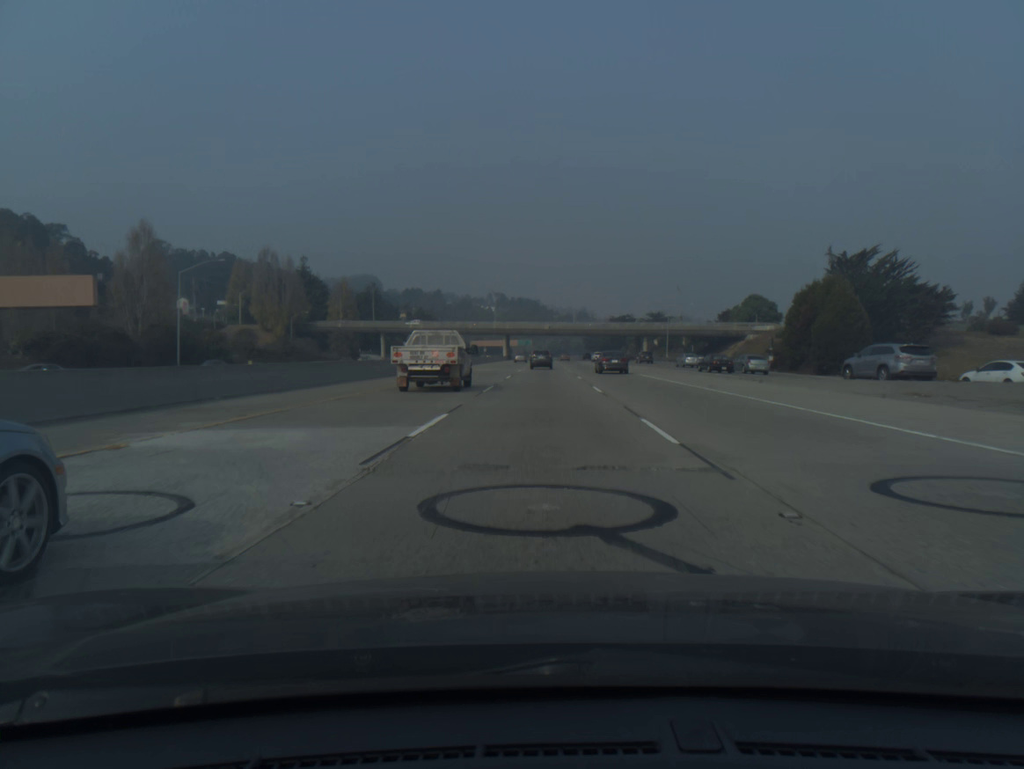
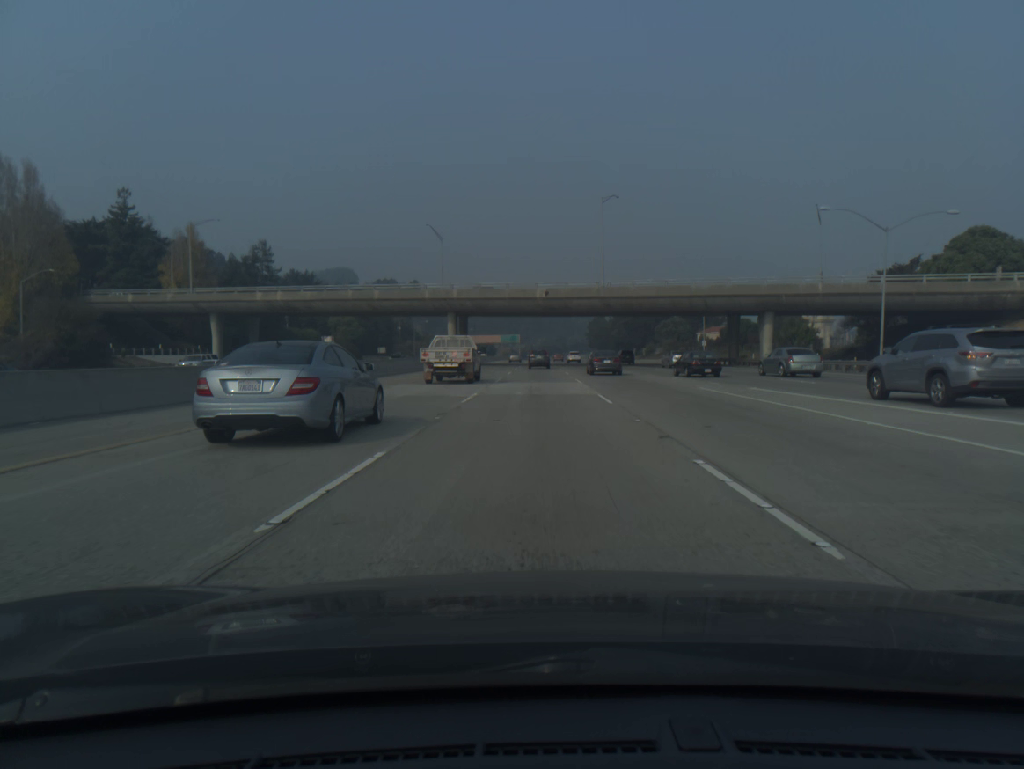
(+0.5, +92.8) m; +1°
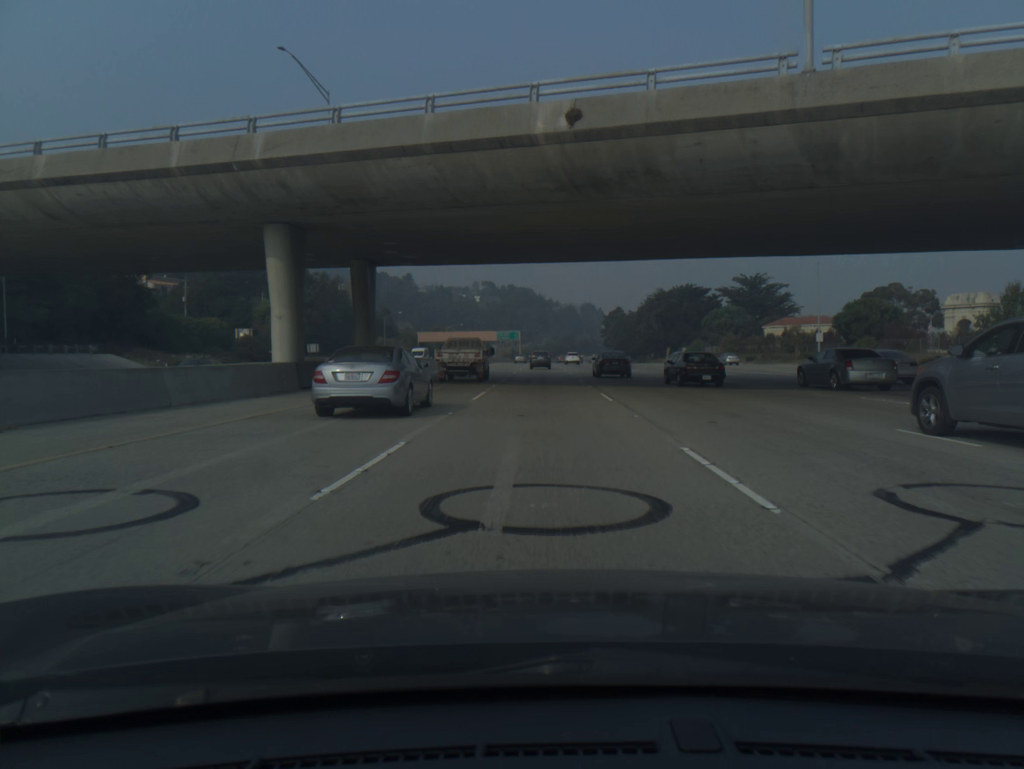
(-0.1, +56.1) m; 0°
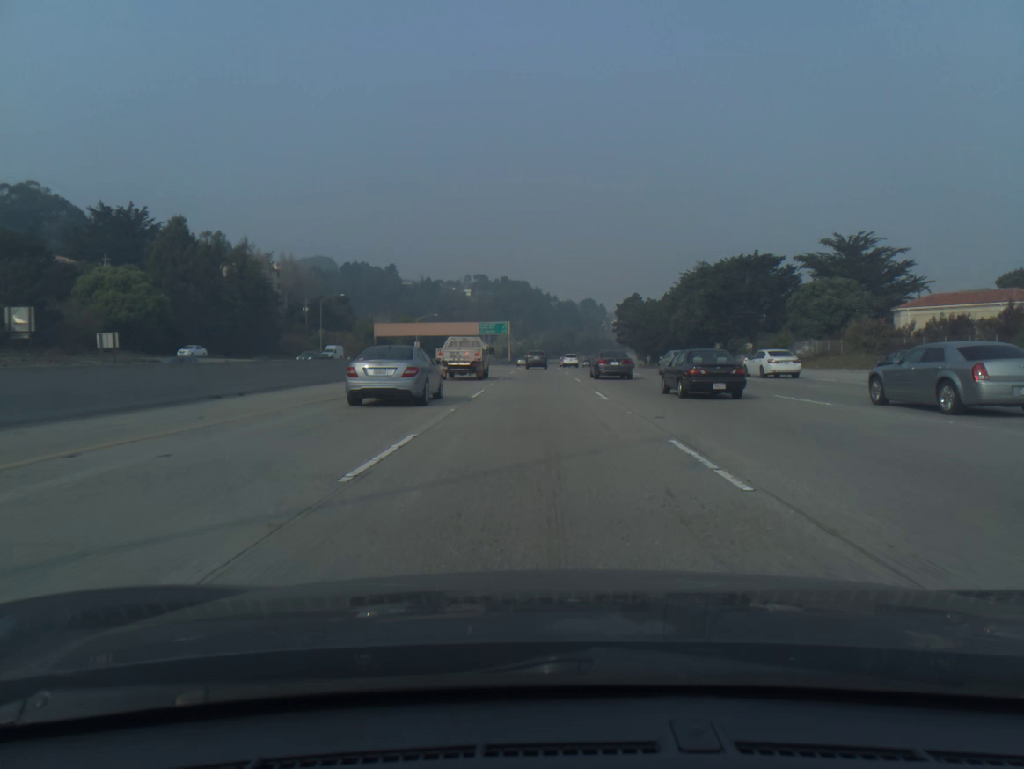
(+0.1, +56.4) m; 0°
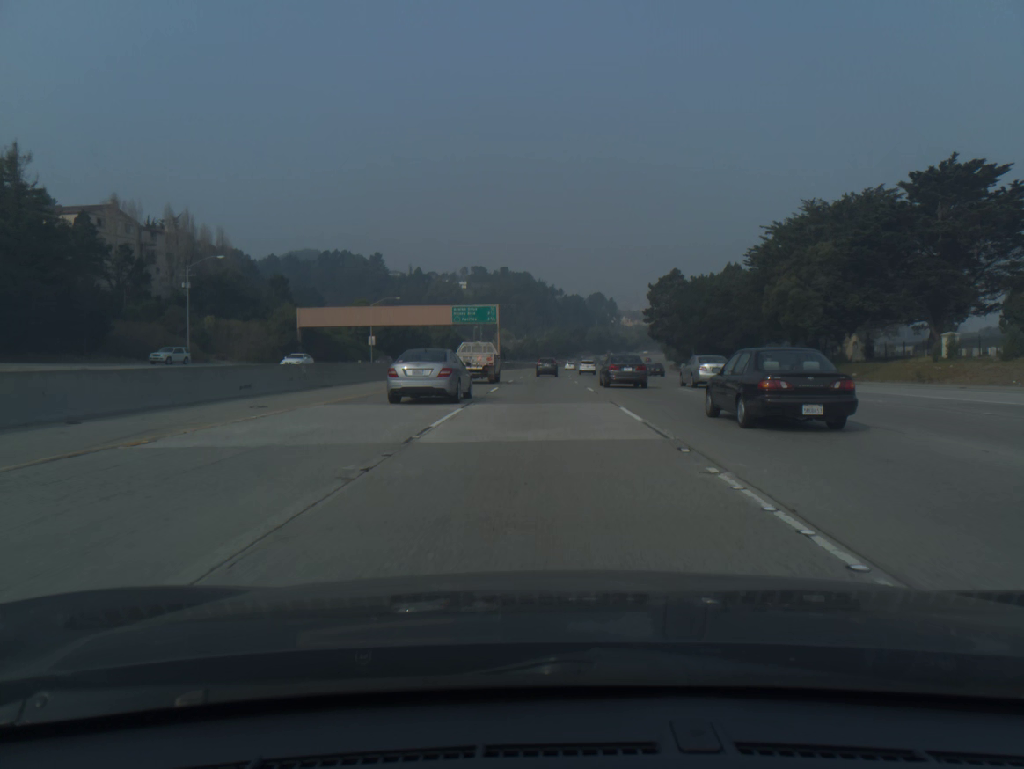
(-0.1, +56.7) m; 0°
